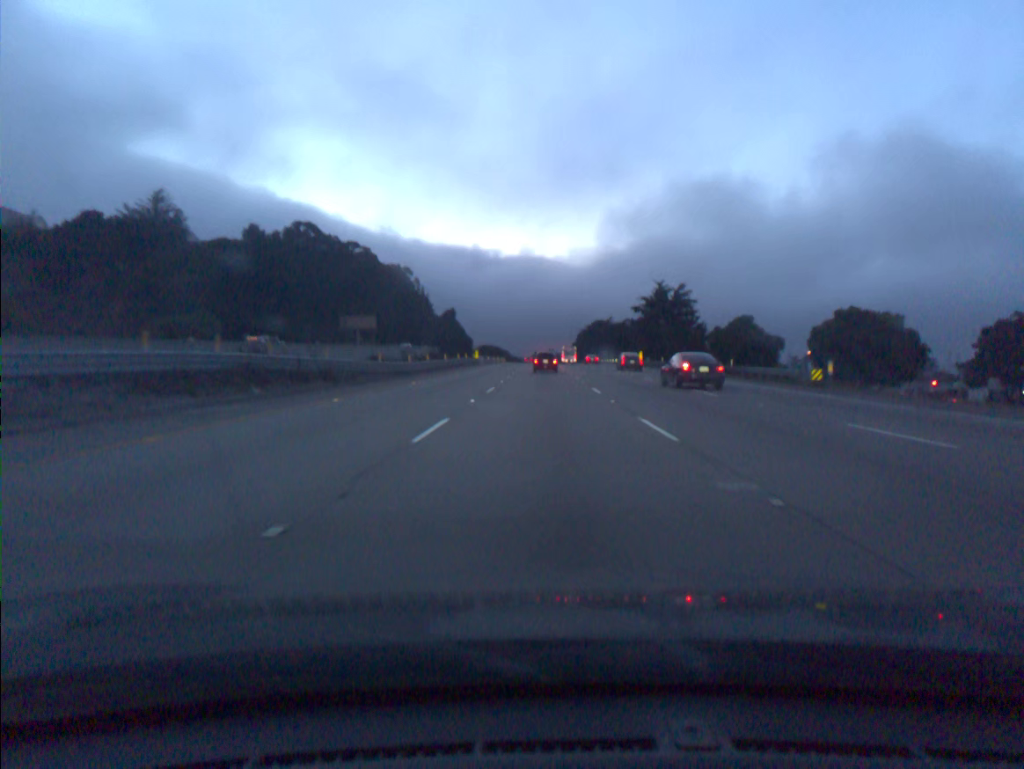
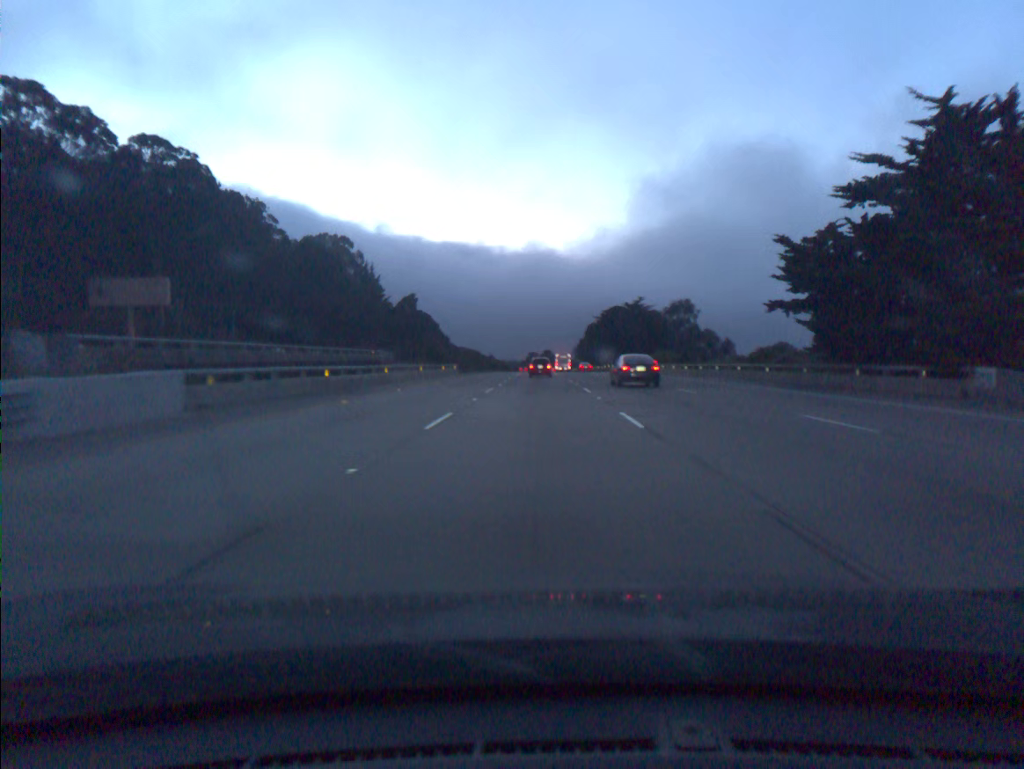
(+0.4, +85.3) m; 0°
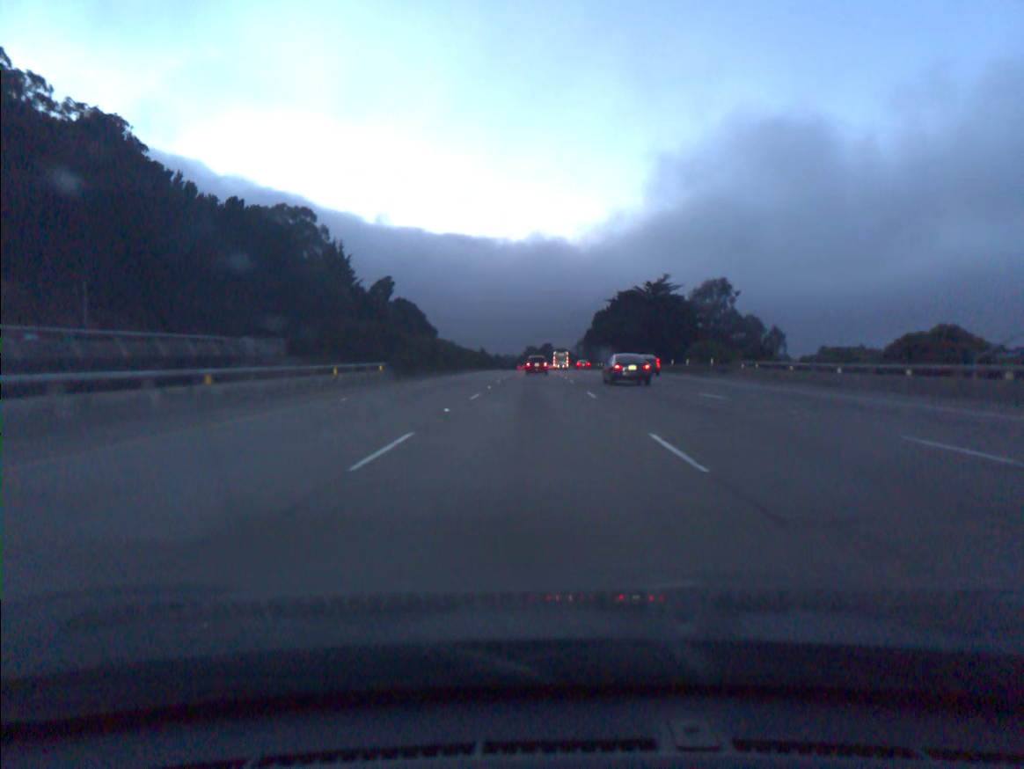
(0.0, +34.3) m; 0°
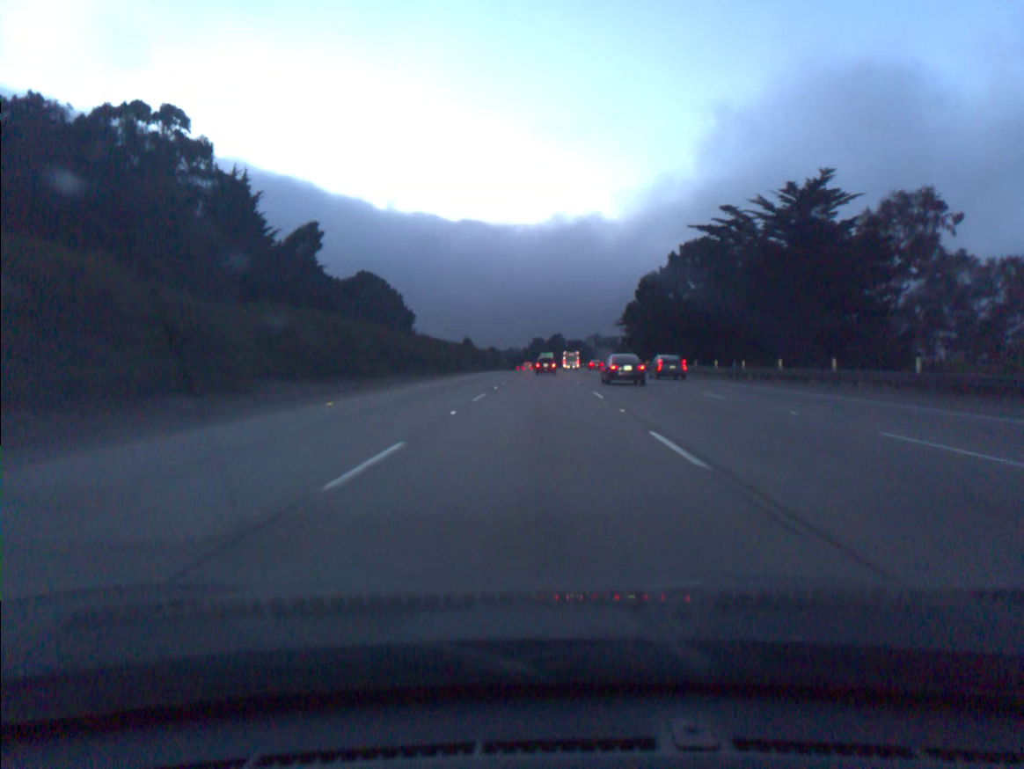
(-0.3, +69.5) m; -1°
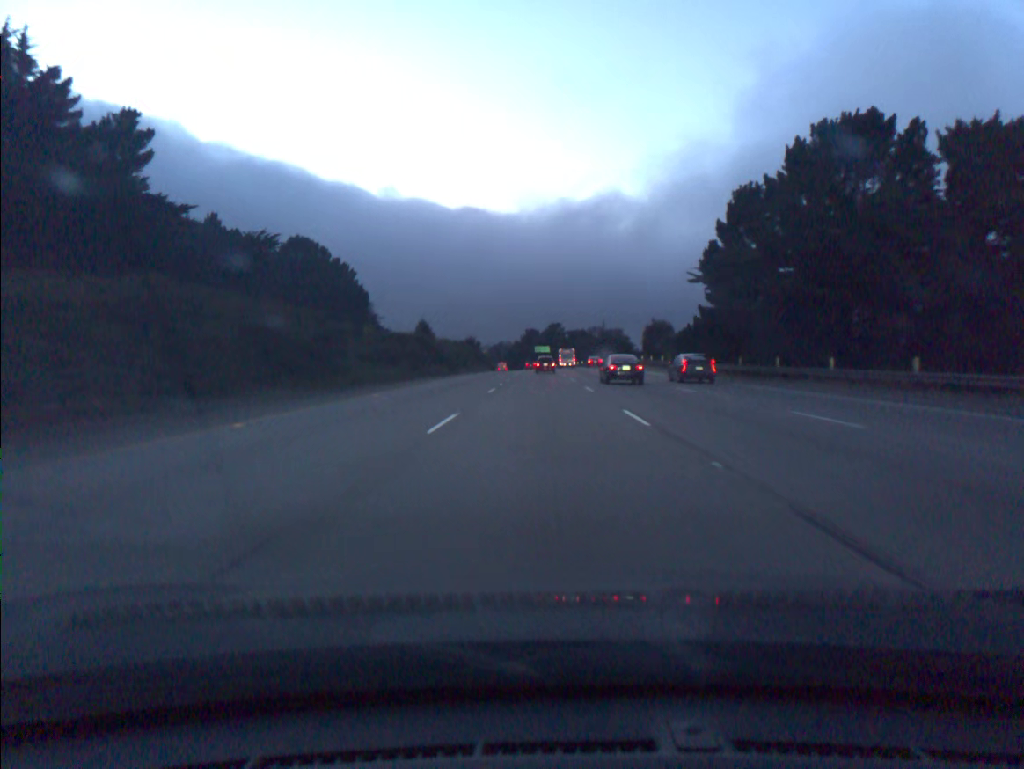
(+0.1, +53.1) m; 0°
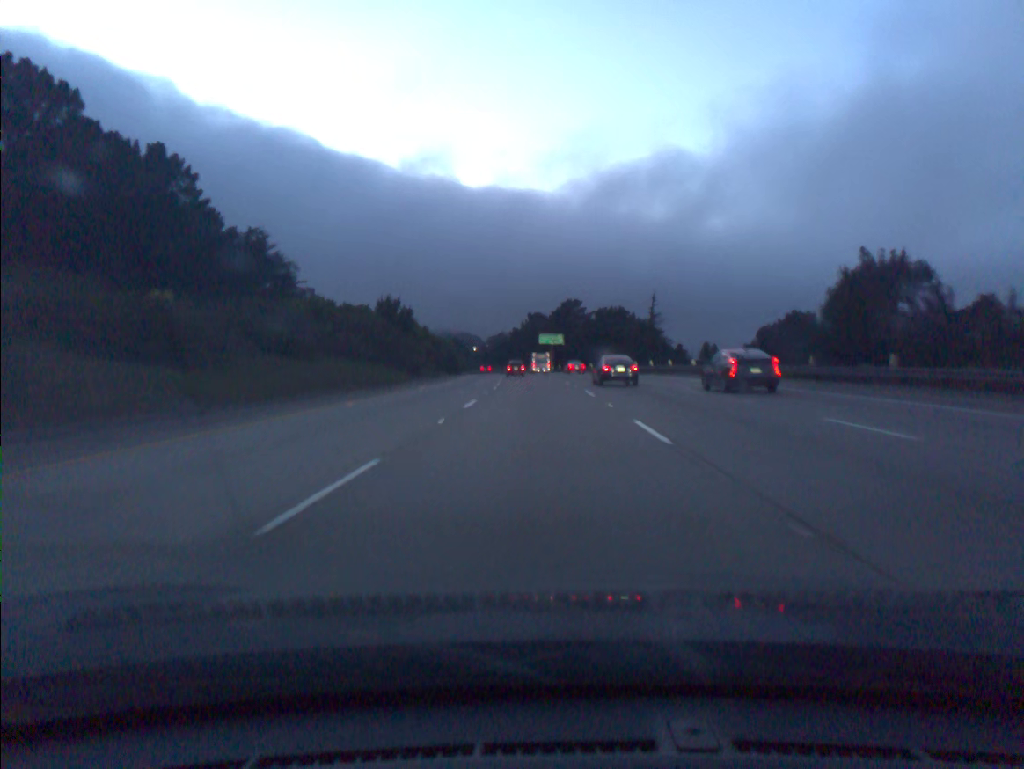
(+0.1, +90.1) m; -1°
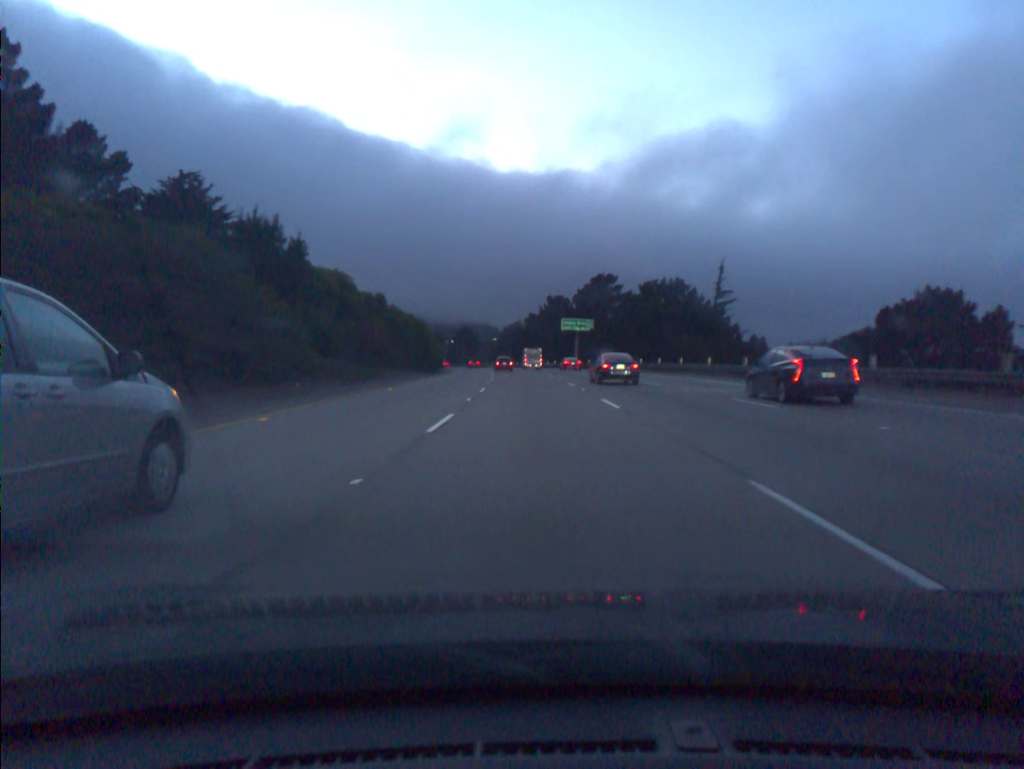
(-0.4, +36.8) m; -1°
